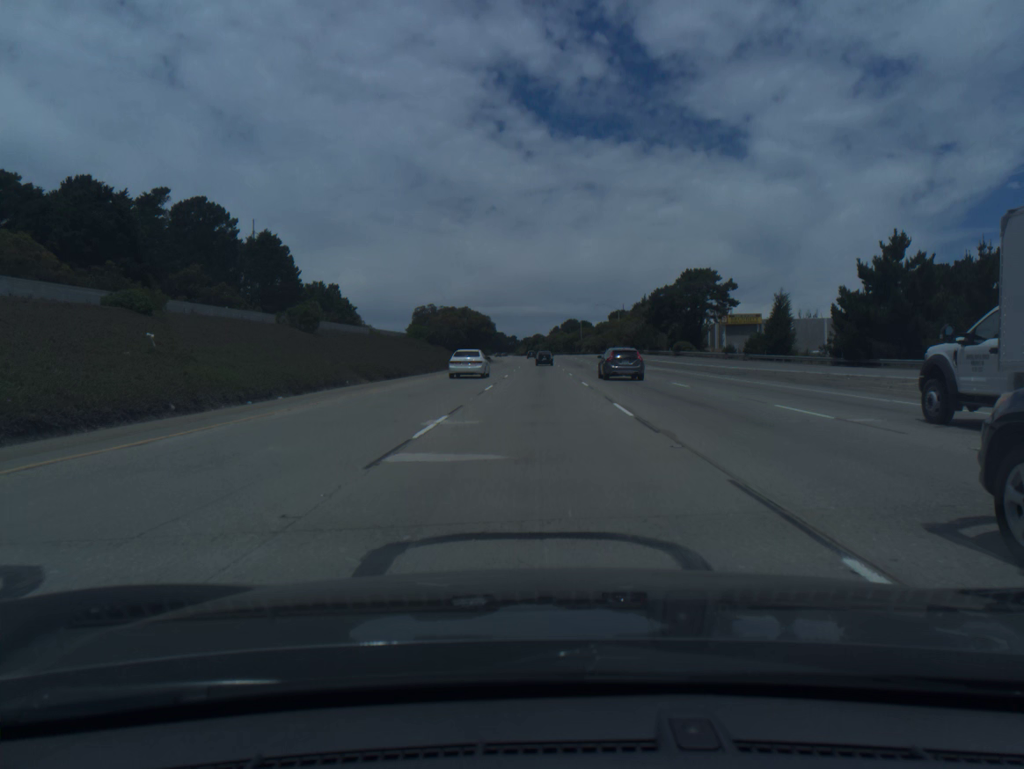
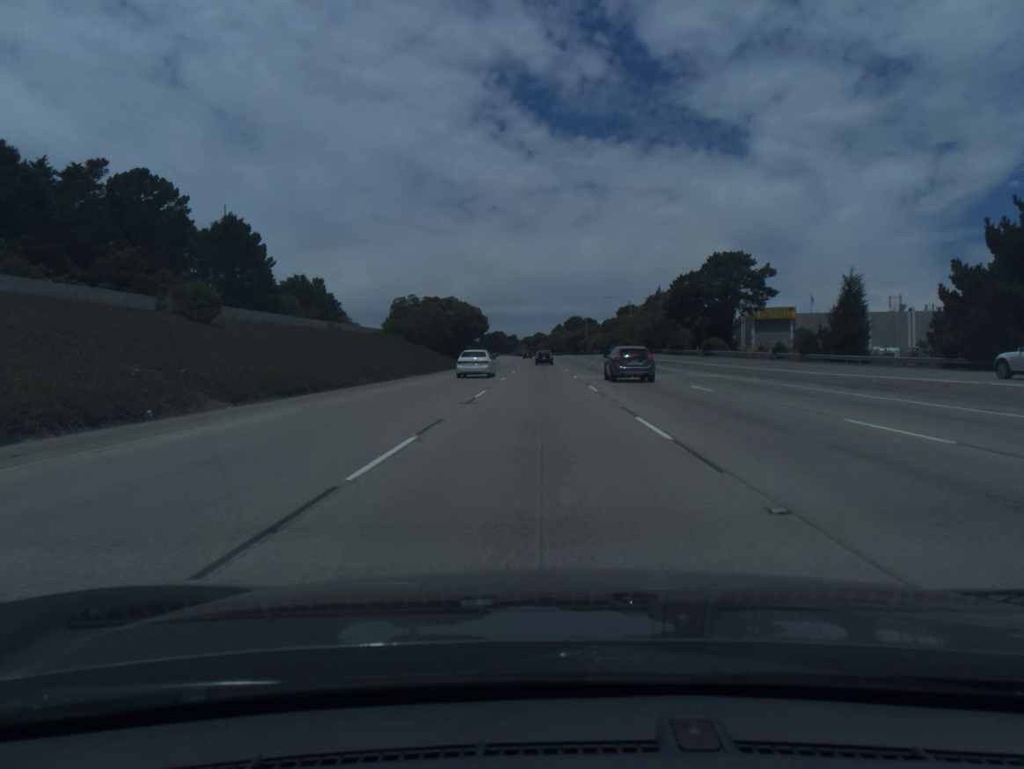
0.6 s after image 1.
(0.0, +18.9) m; 0°
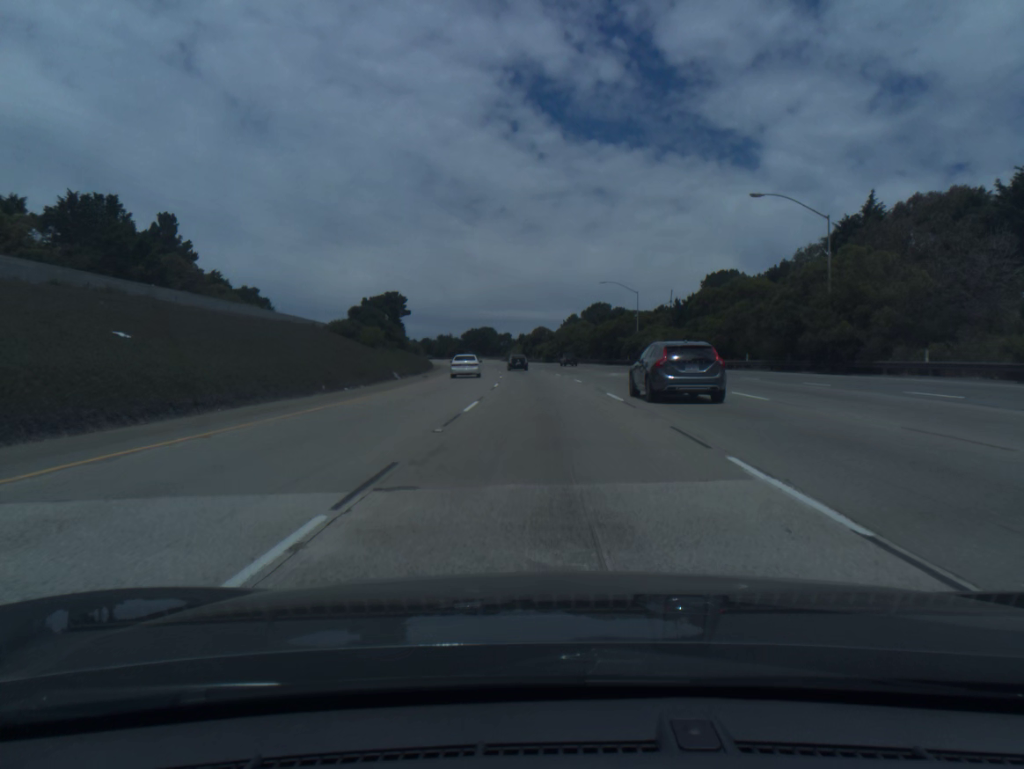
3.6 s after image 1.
(-0.4, +93.4) m; 0°
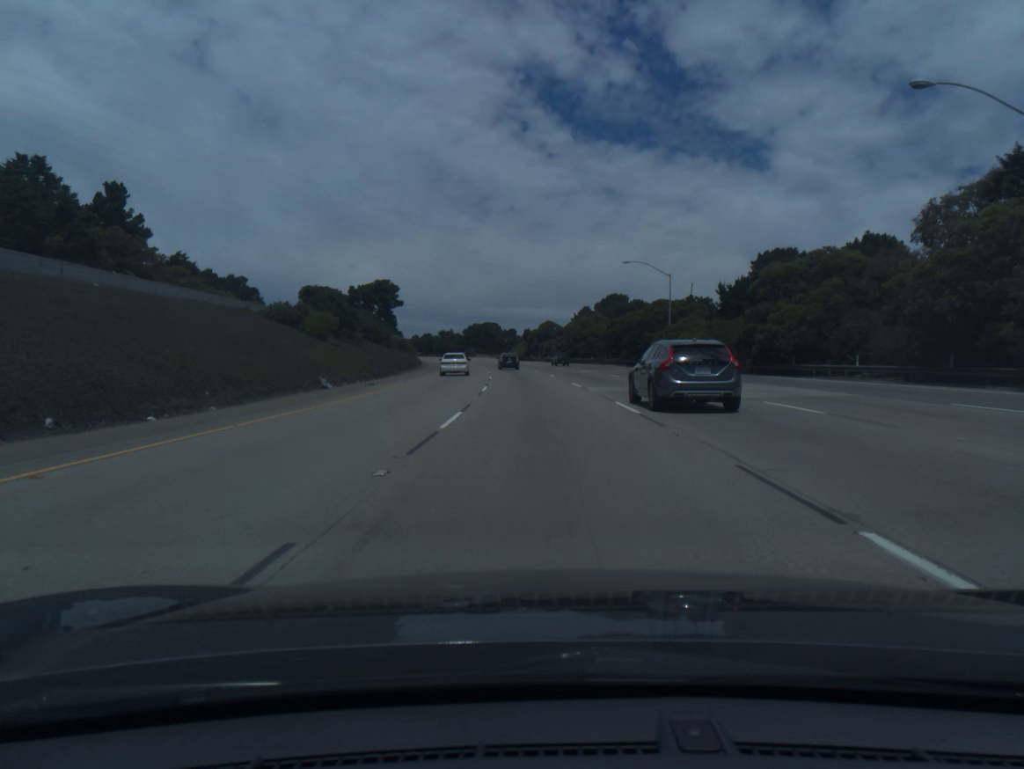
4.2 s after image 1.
(0.0, +18.5) m; 0°
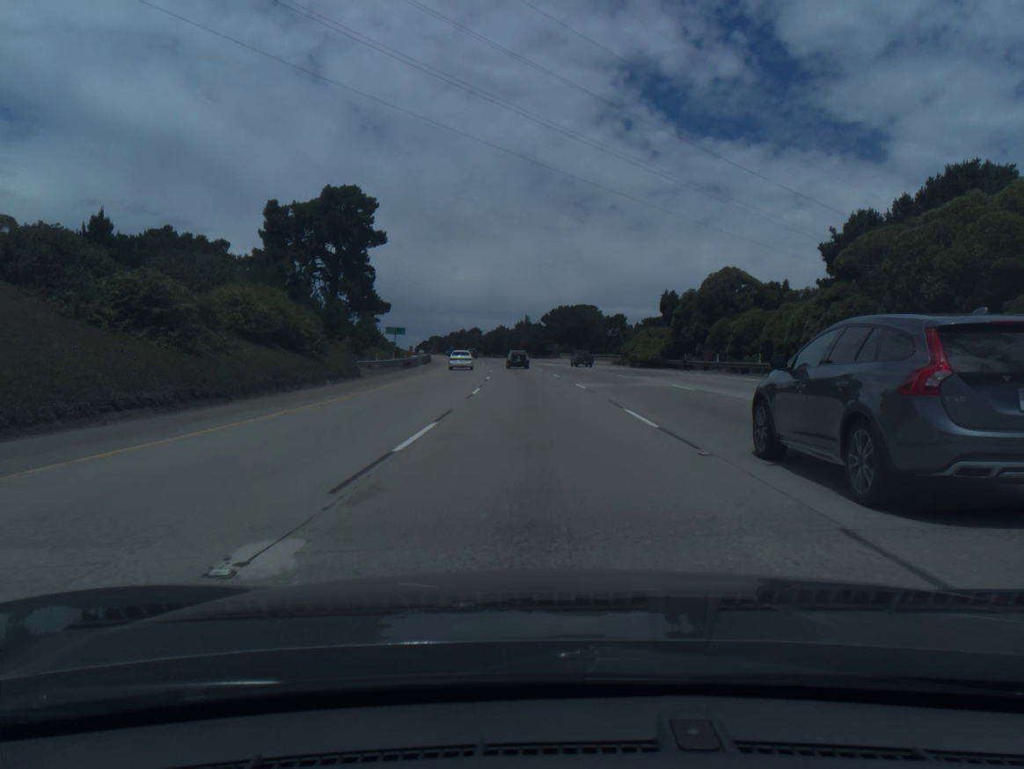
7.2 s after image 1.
(-5.0, +90.7) m; -7°
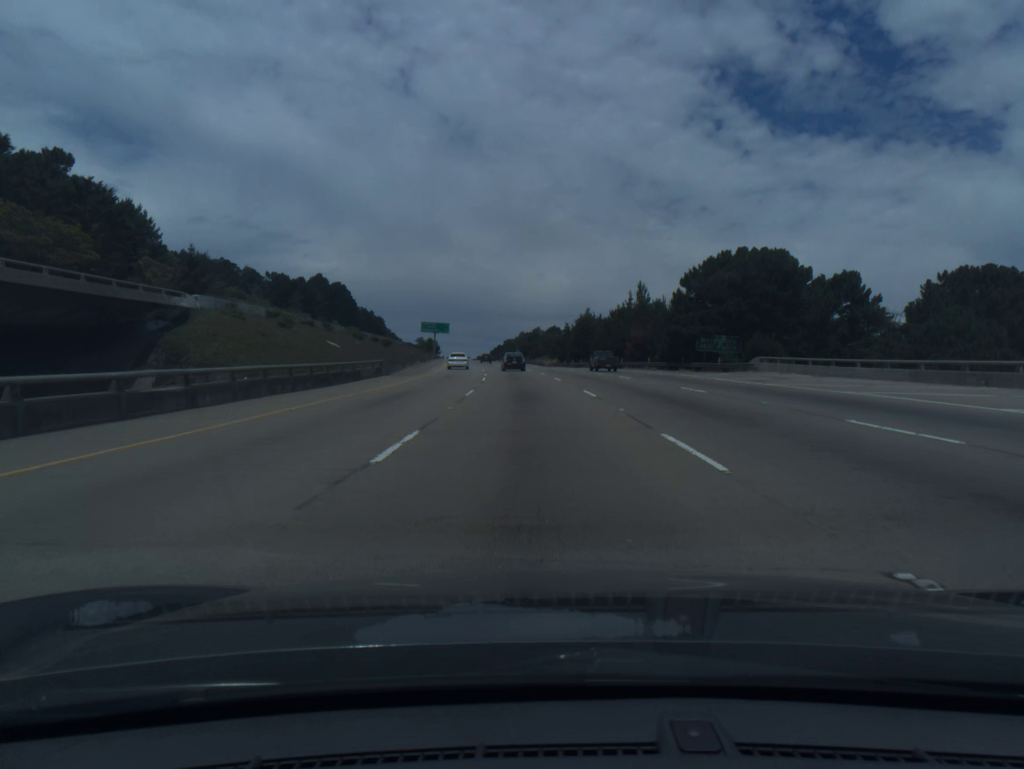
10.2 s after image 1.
(-4.6, +88.5) m; -6°
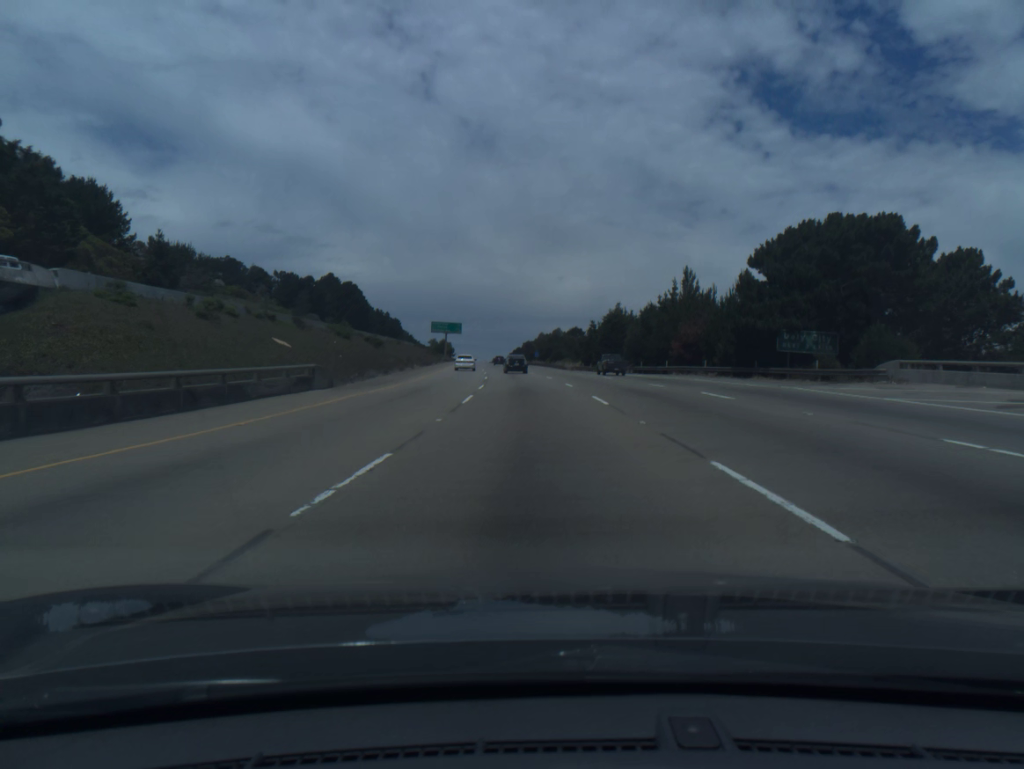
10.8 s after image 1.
(-0.2, +17.5) m; -1°
